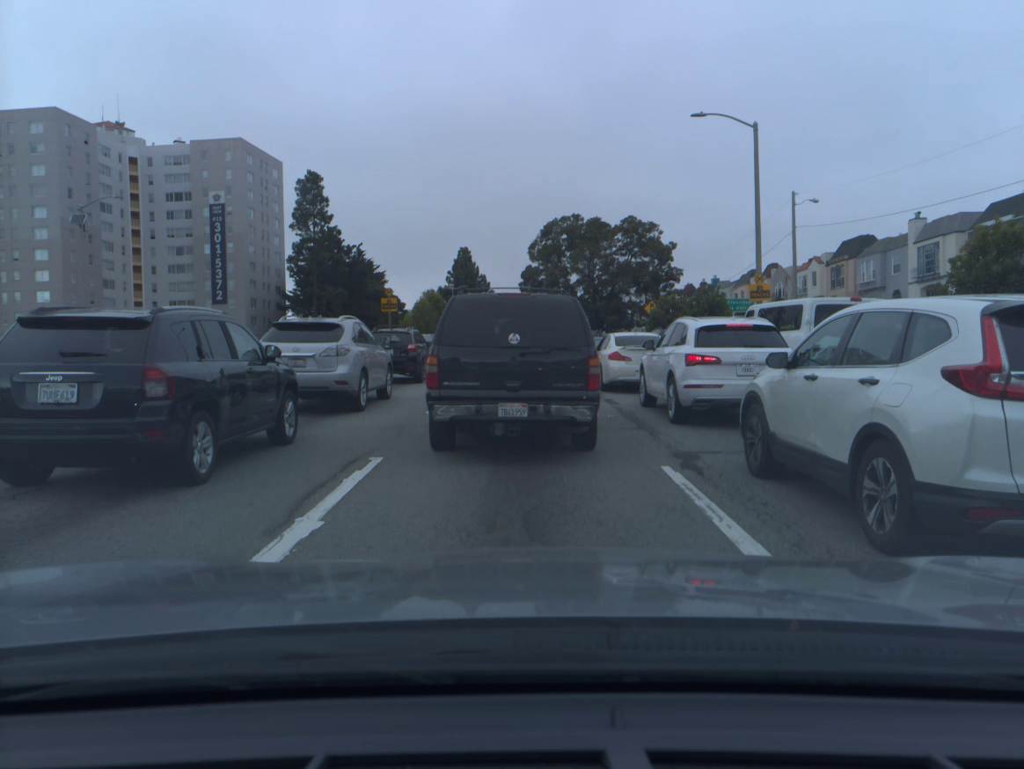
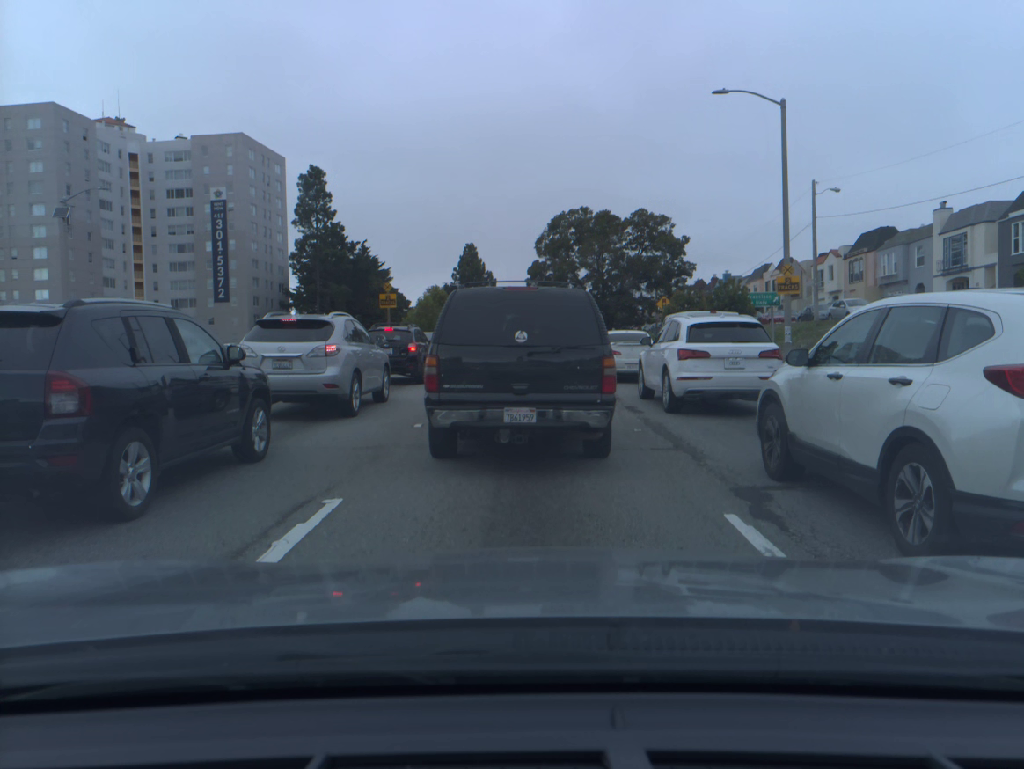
(-0.1, +2.3) m; 0°
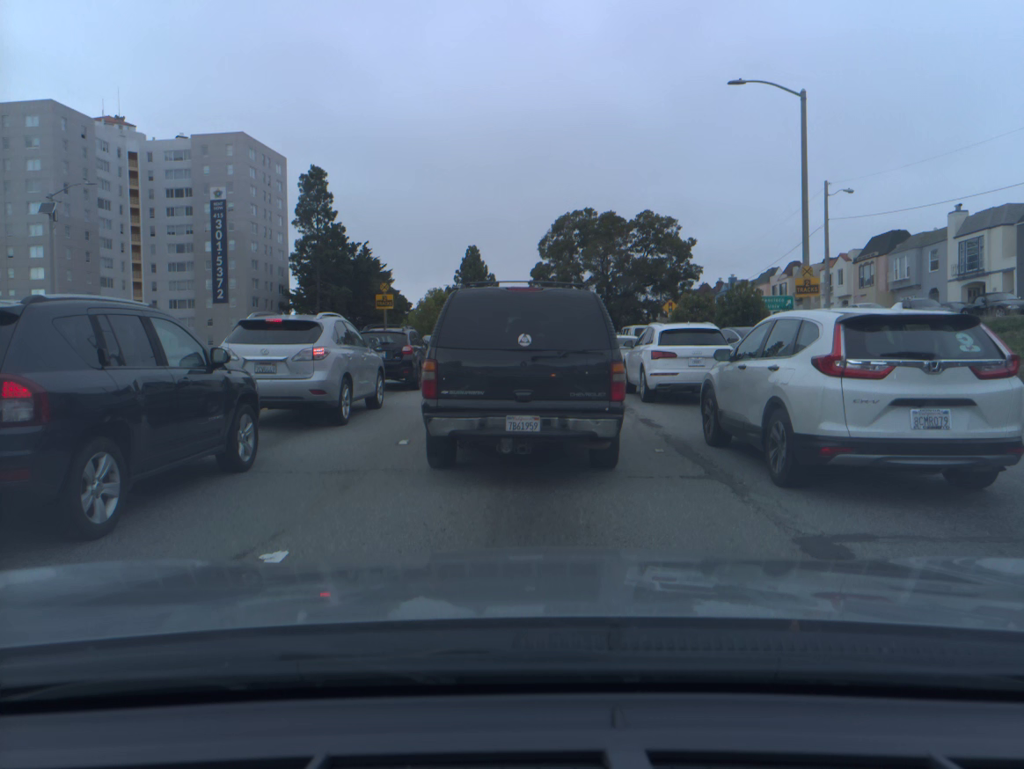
(-0.1, +1.5) m; 0°
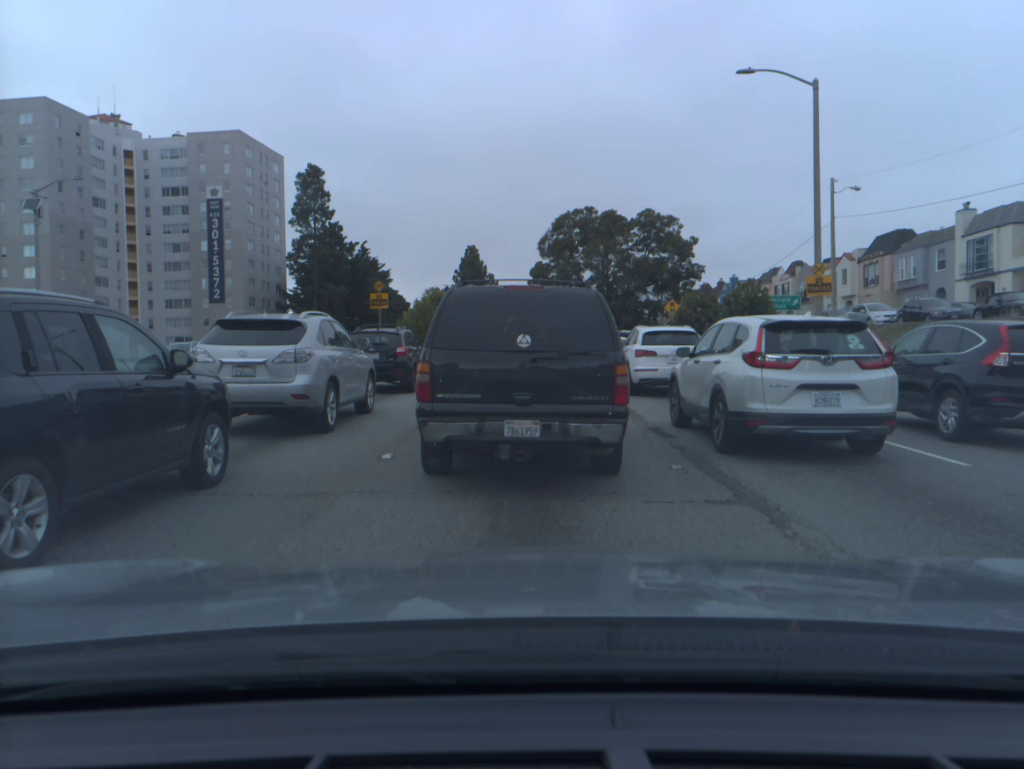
(-0.1, +1.1) m; 0°
